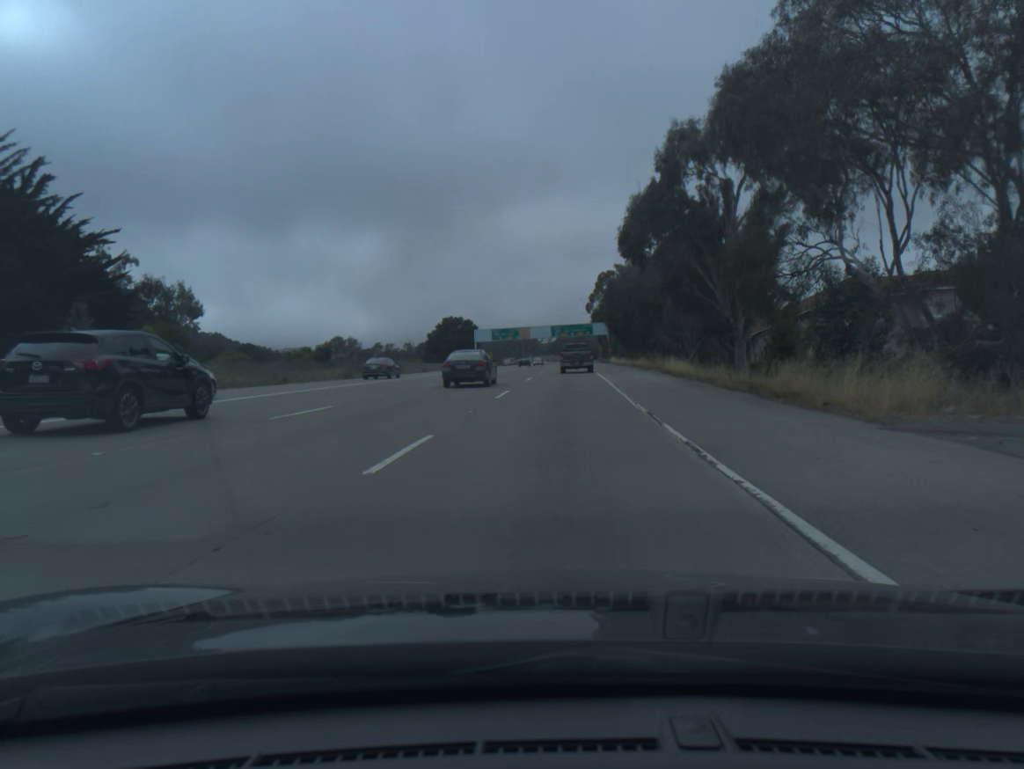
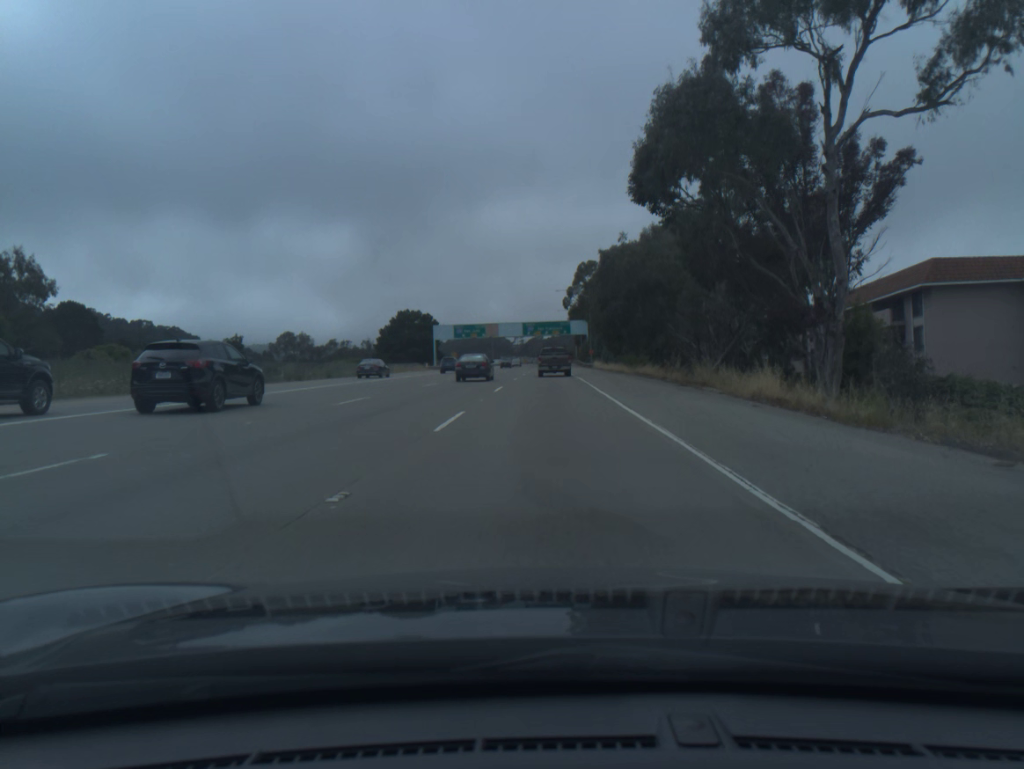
(+0.4, +23.8) m; +2°
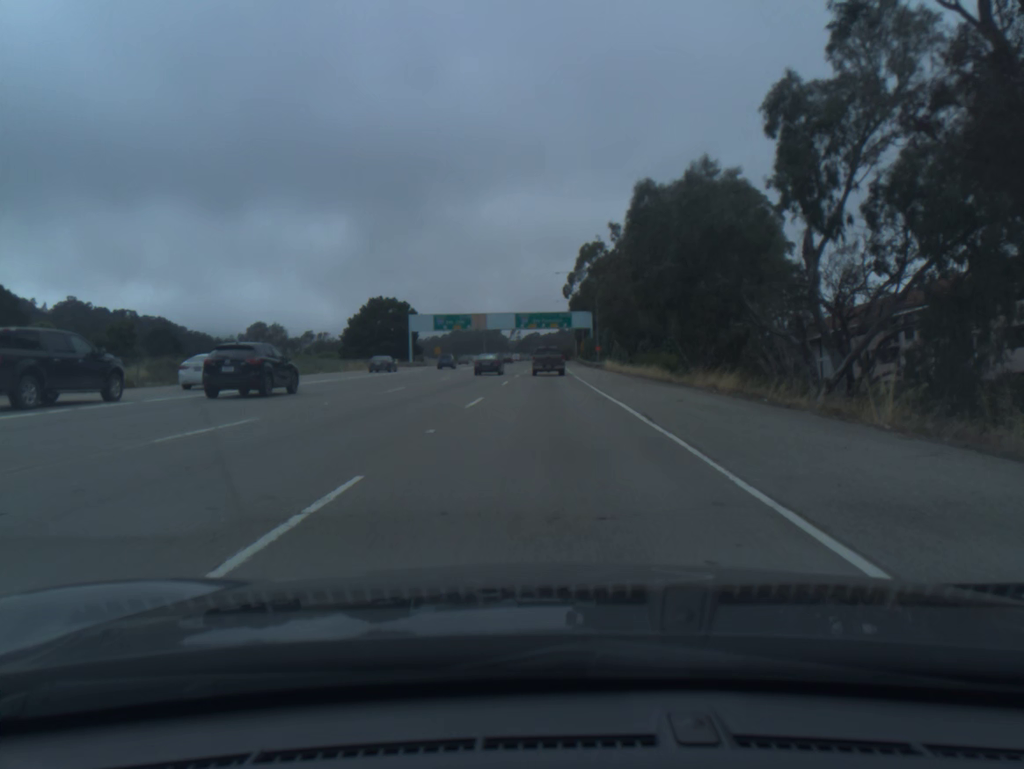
(+0.1, +23.9) m; 0°
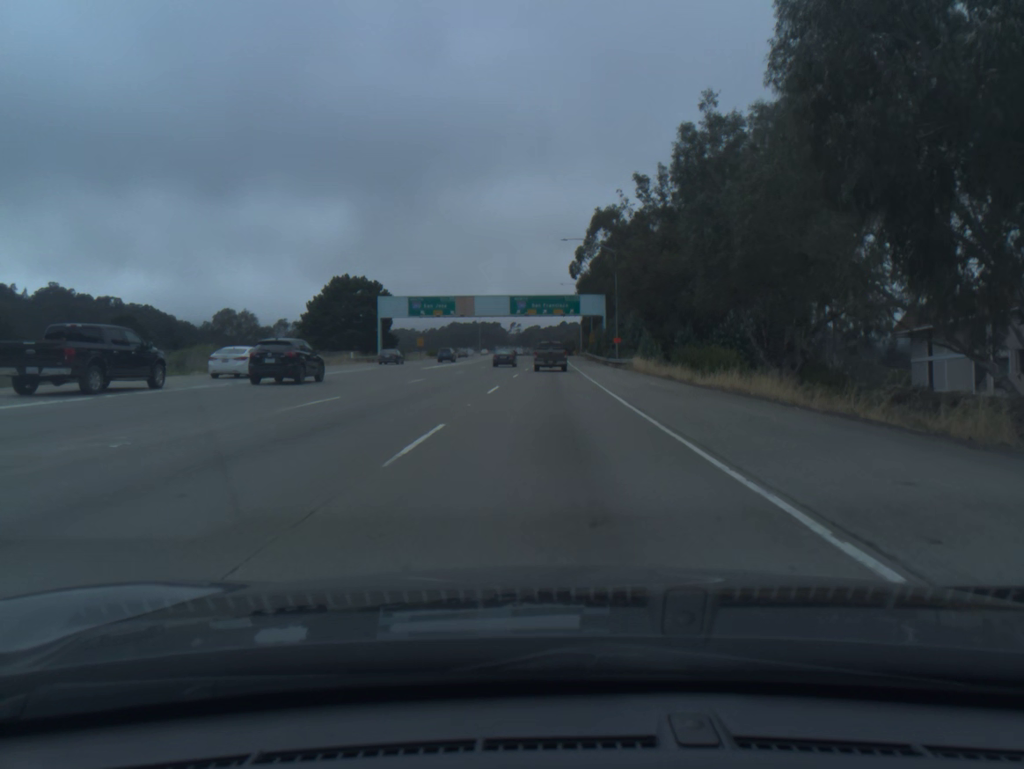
(0.0, +23.9) m; 0°
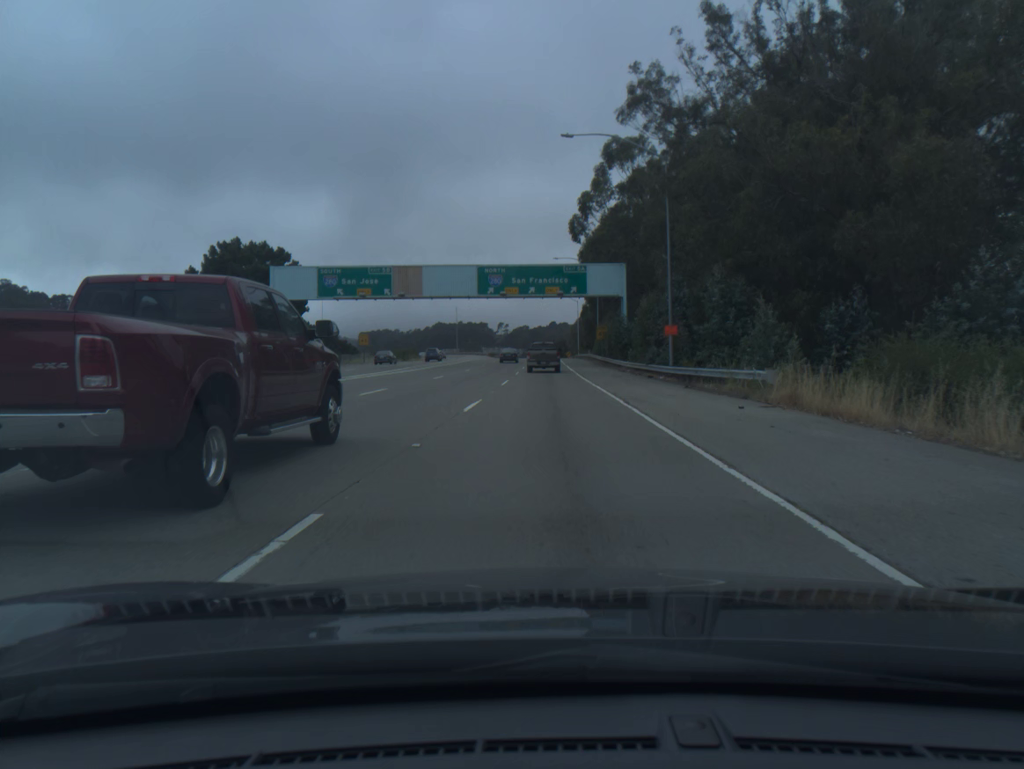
(+0.3, +36.0) m; +1°
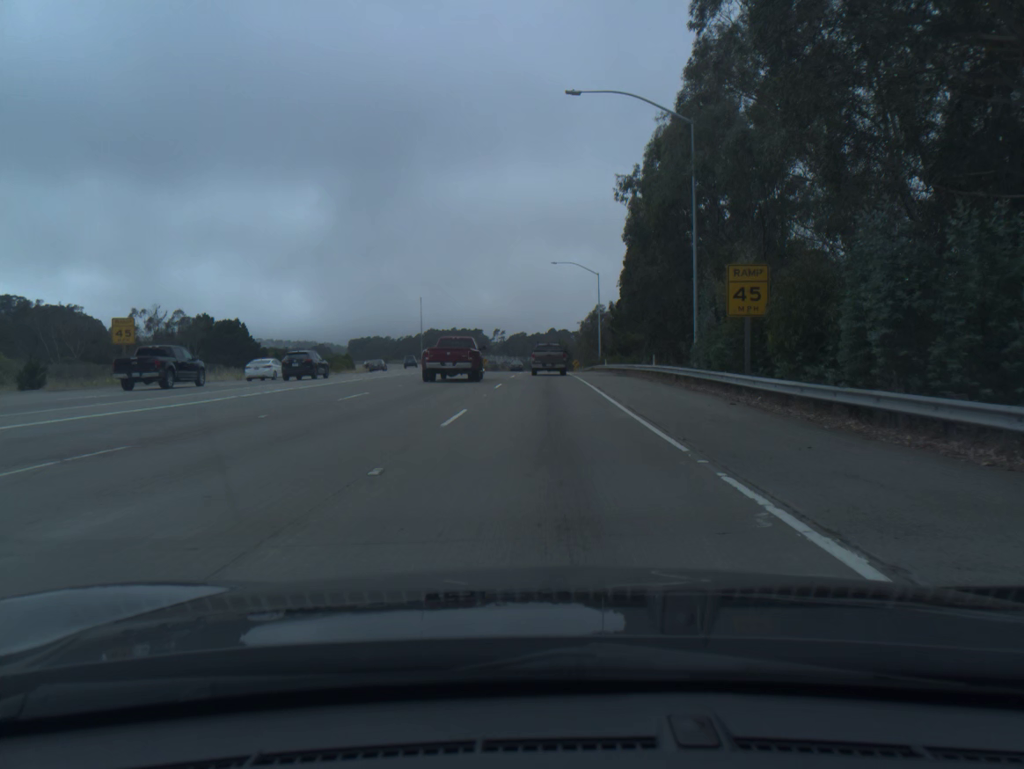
(+0.3, +60.1) m; 0°
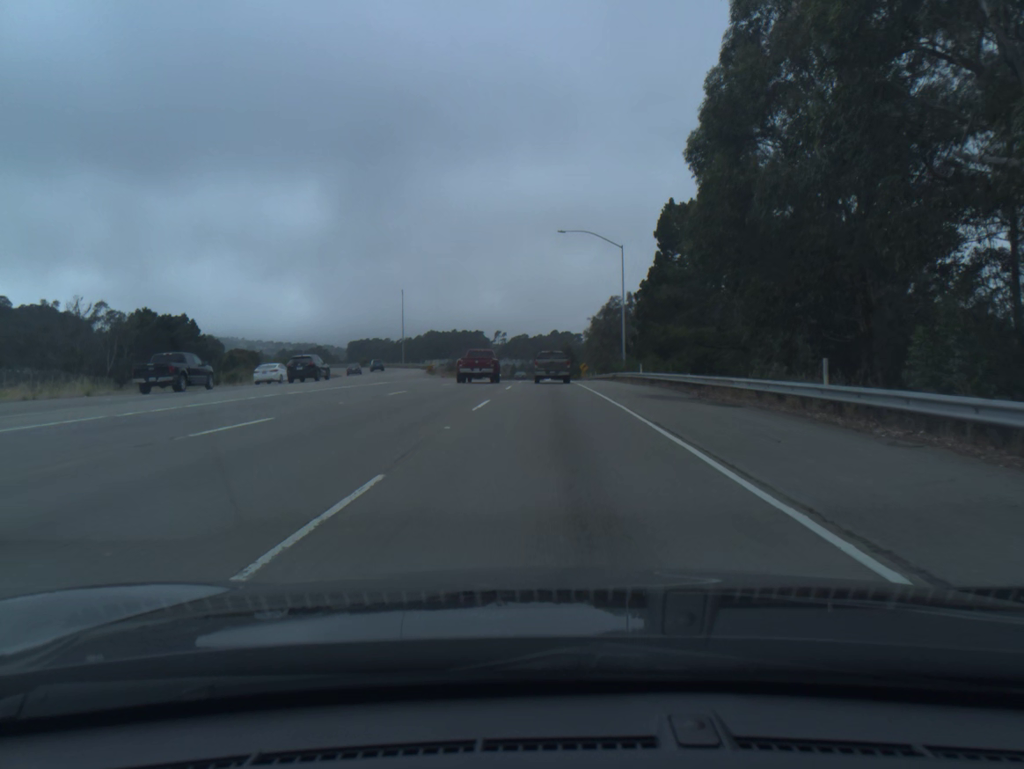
(0.0, +23.7) m; 0°
